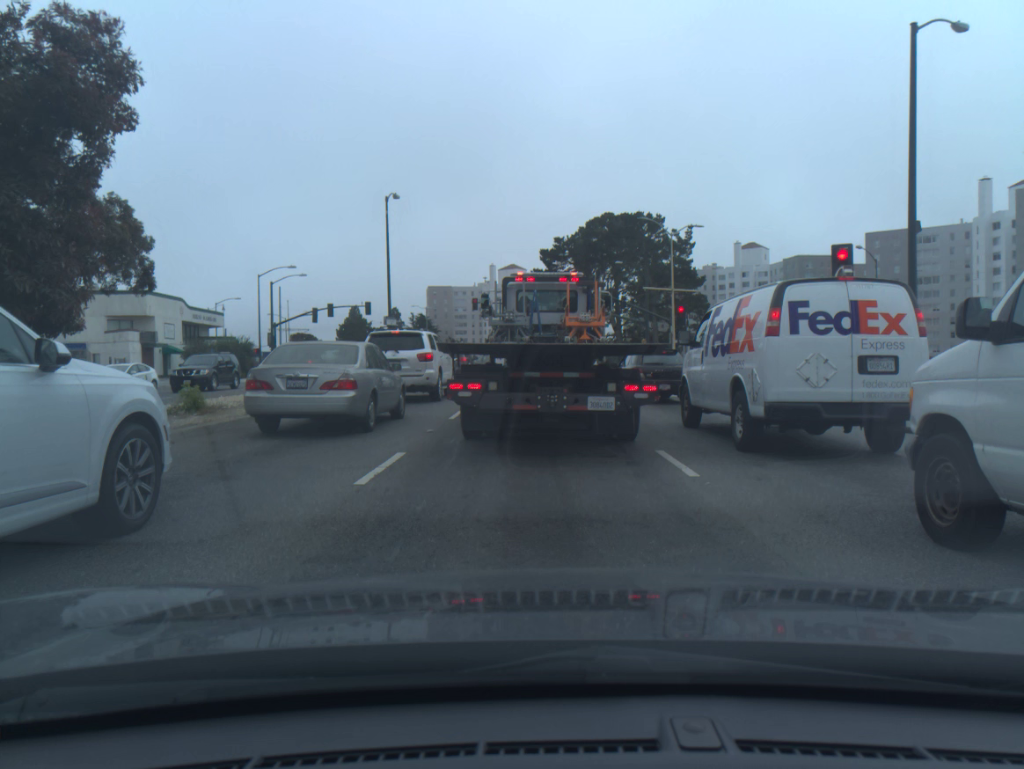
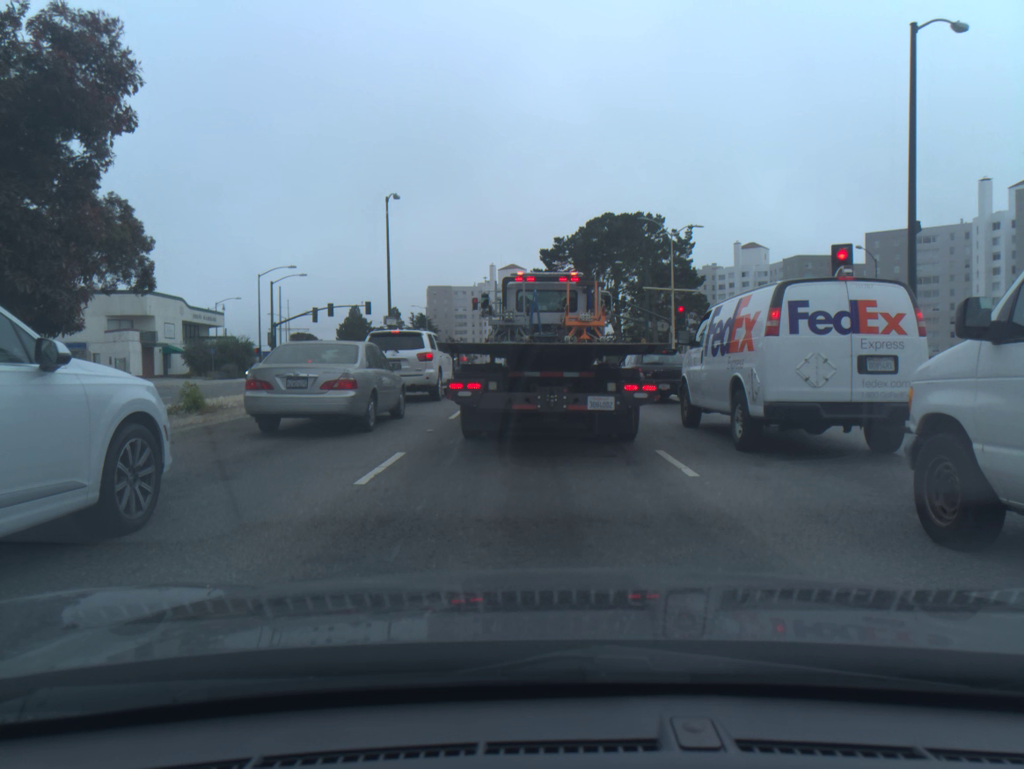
(0.0, 0.0) m; 0°
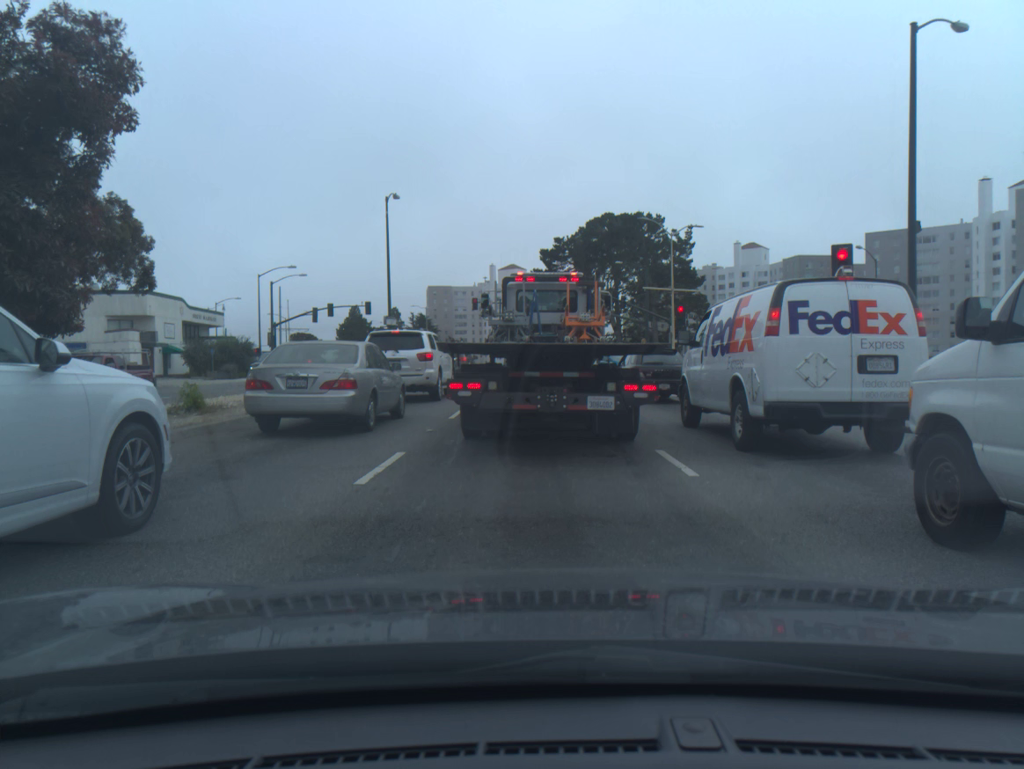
(0.0, 0.0) m; 0°
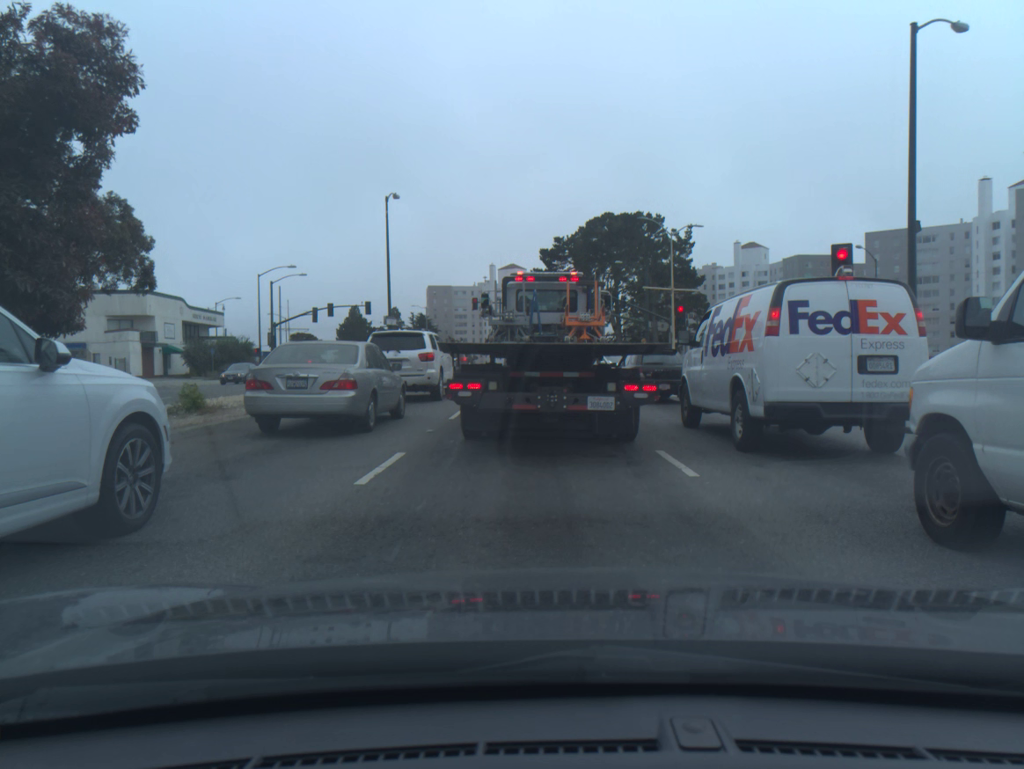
(0.0, 0.0) m; 0°
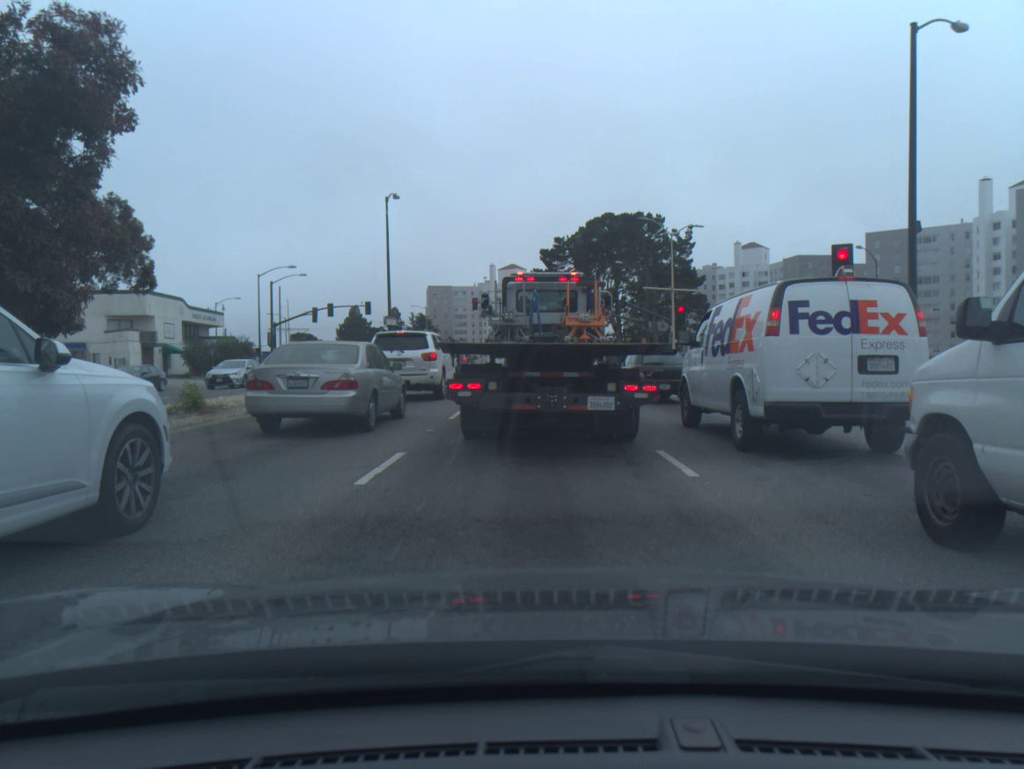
(0.0, 0.0) m; 0°
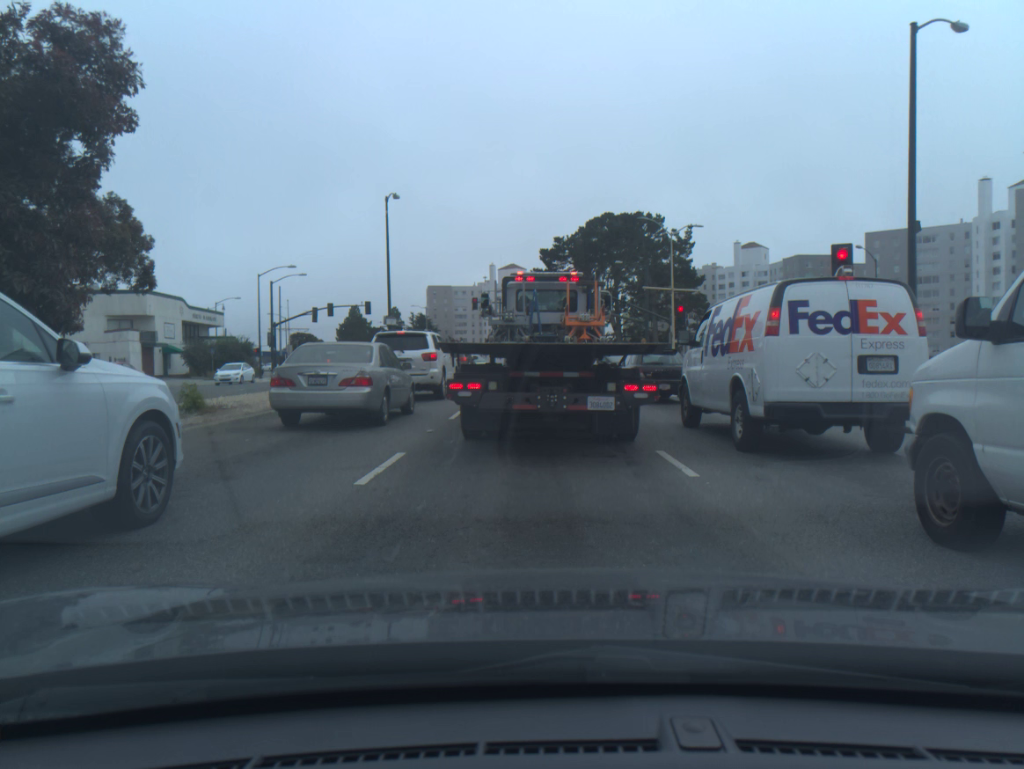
(0.0, 0.0) m; 0°
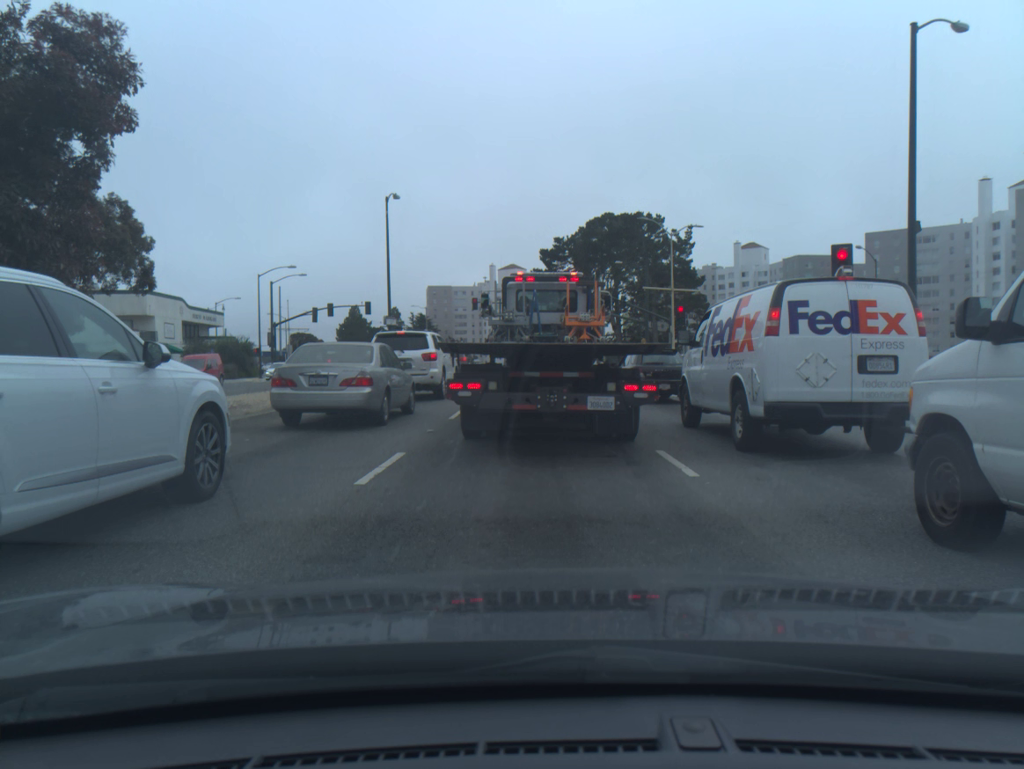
(0.0, 0.0) m; 0°
